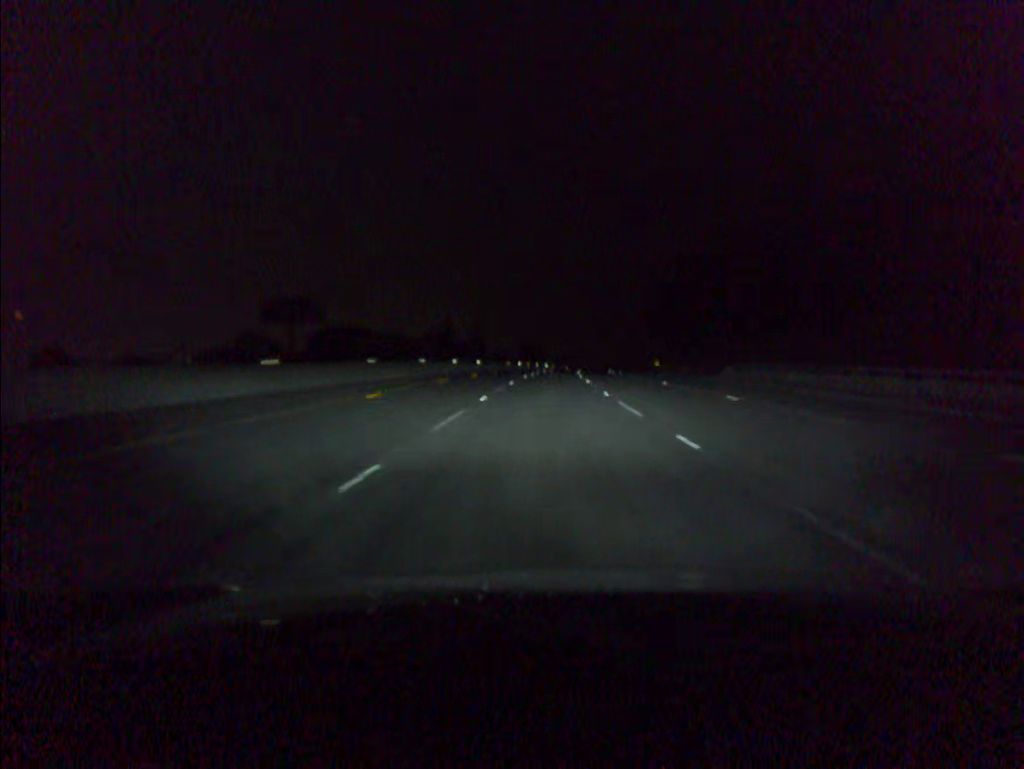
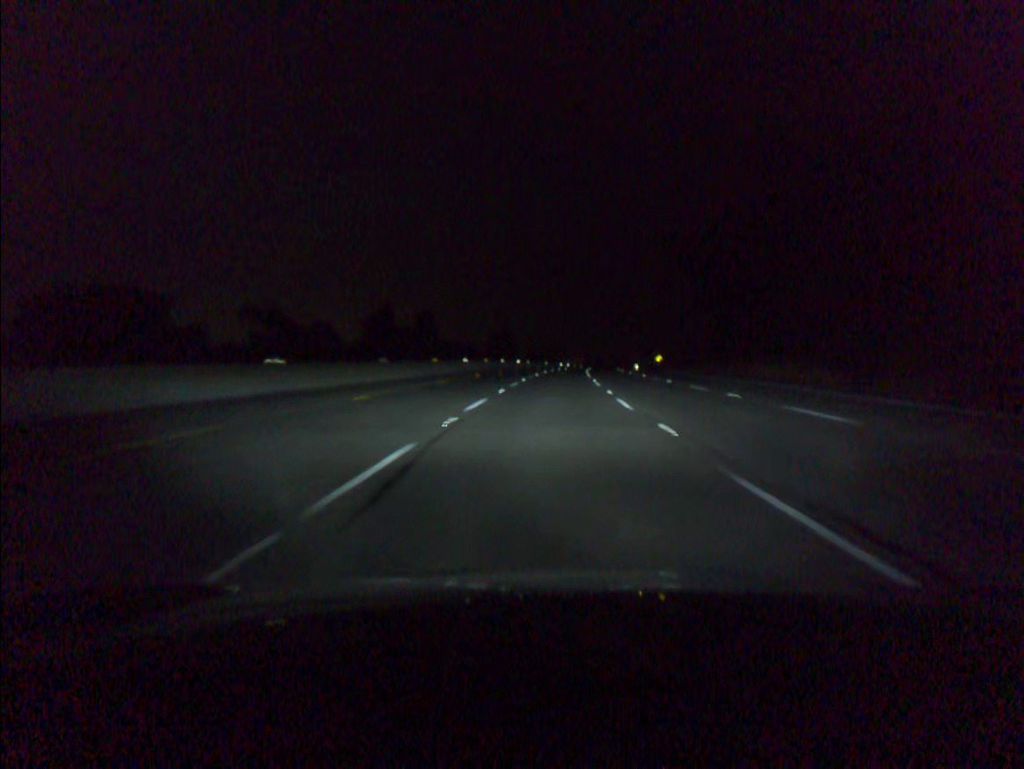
(+0.8, +58.4) m; +2°
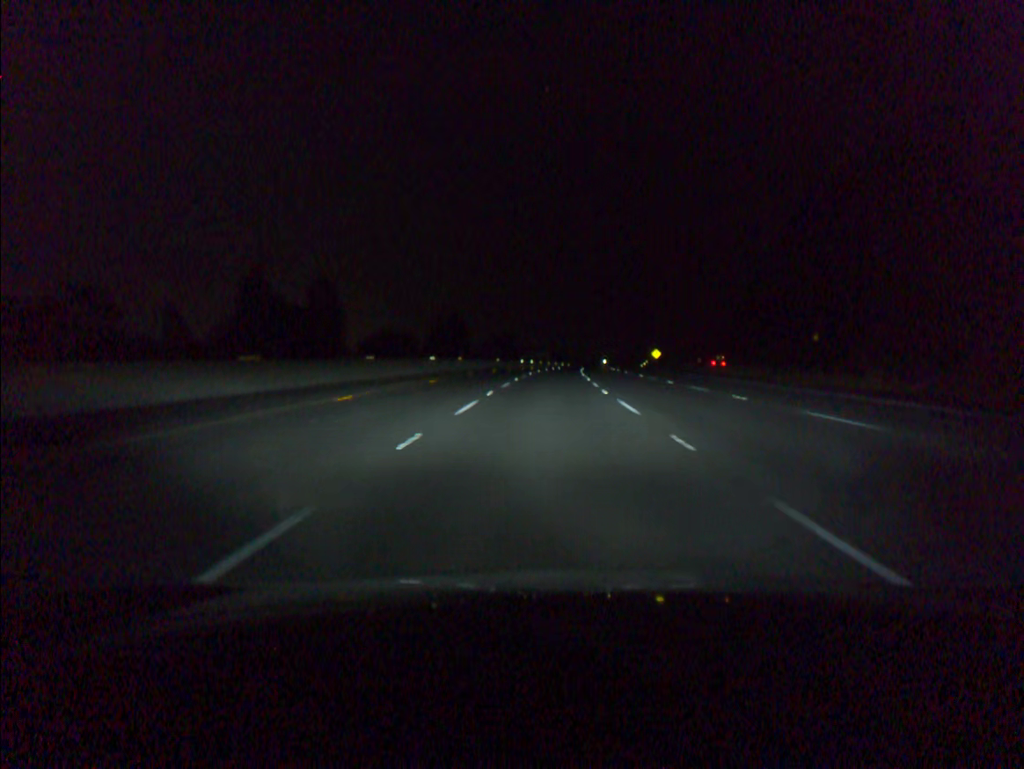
(+1.6, +58.8) m; +3°
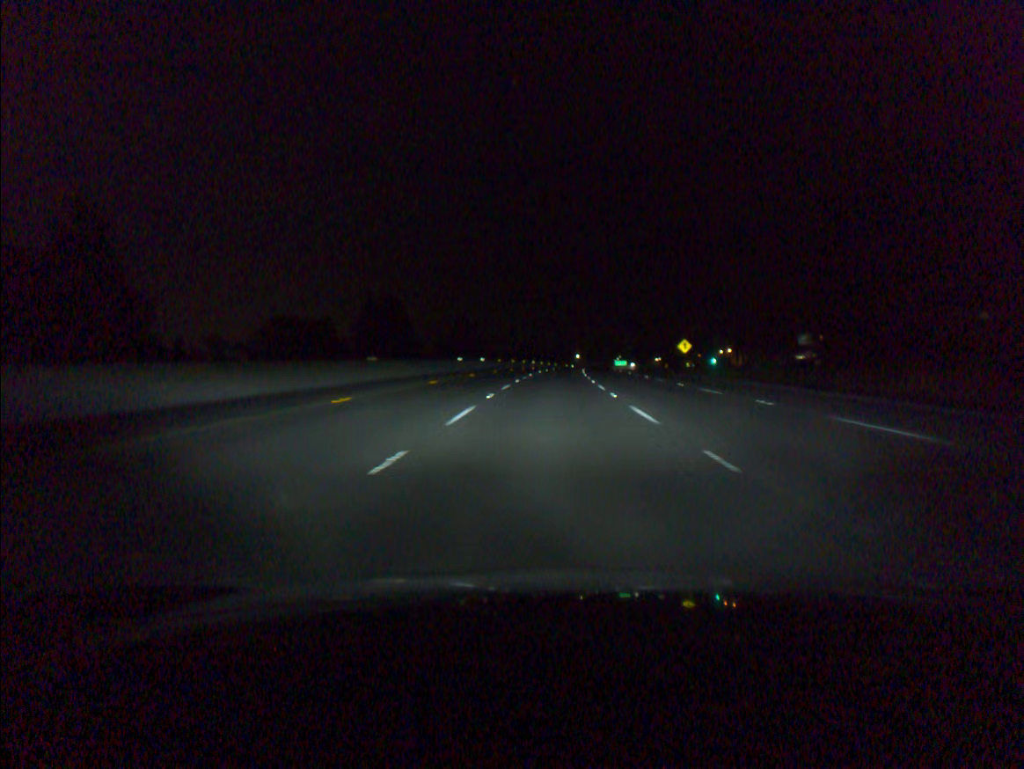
(+1.1, +59.0) m; +2°
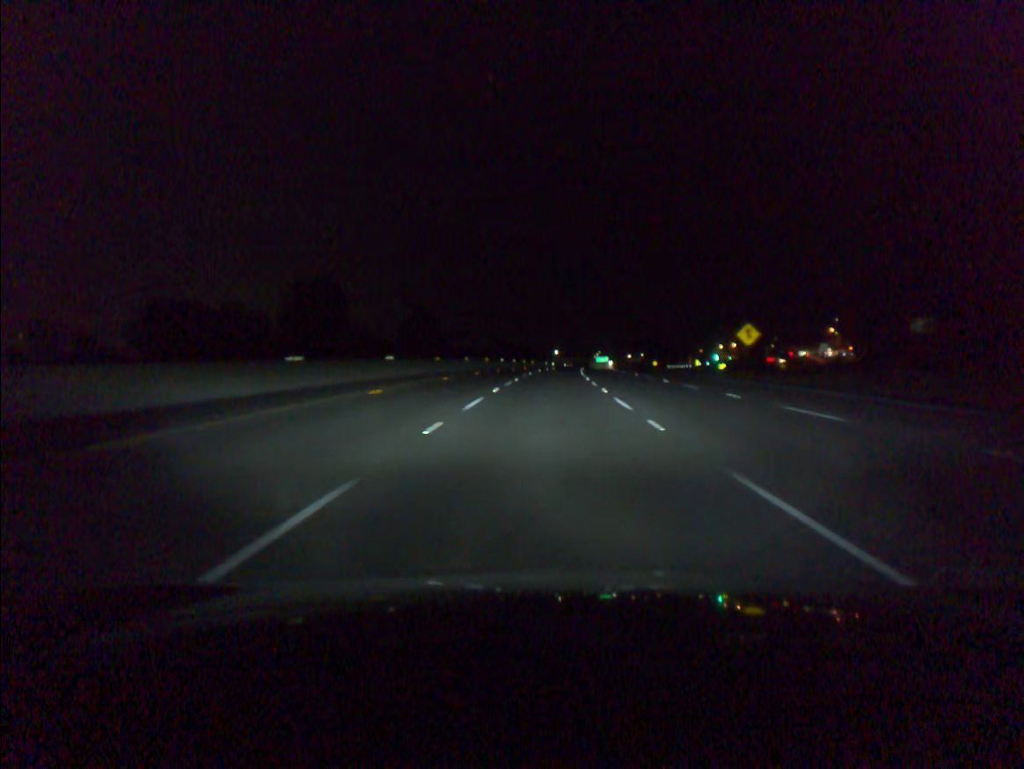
(+0.6, +39.5) m; +2°
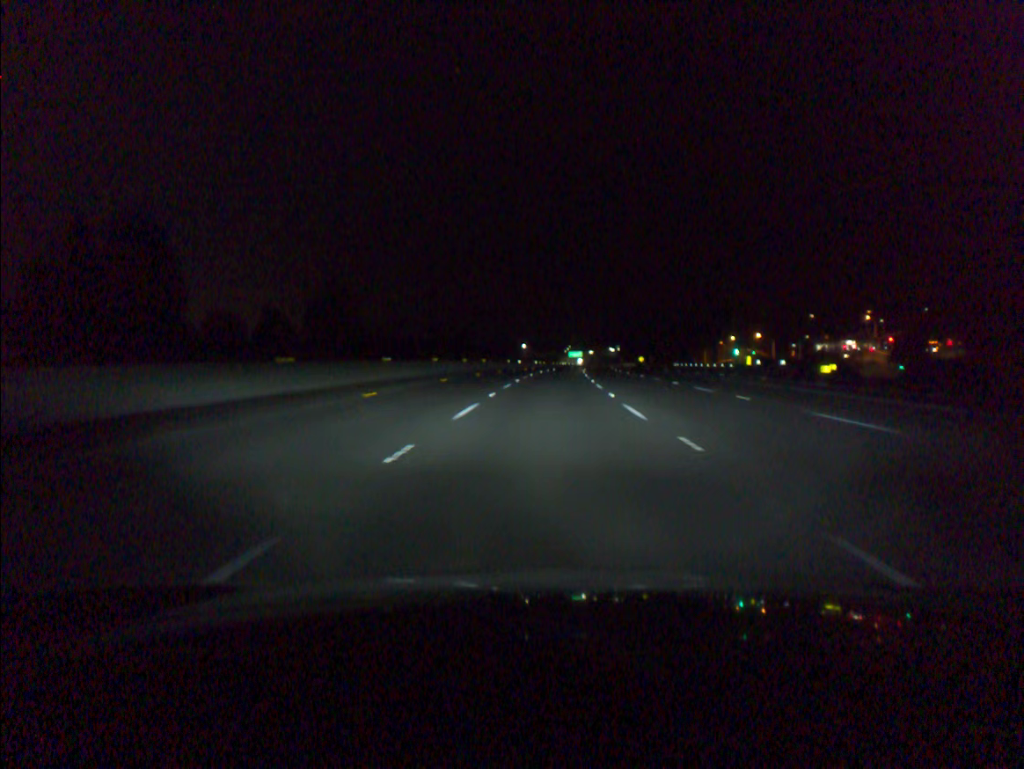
(+1.1, +59.3) m; +2°
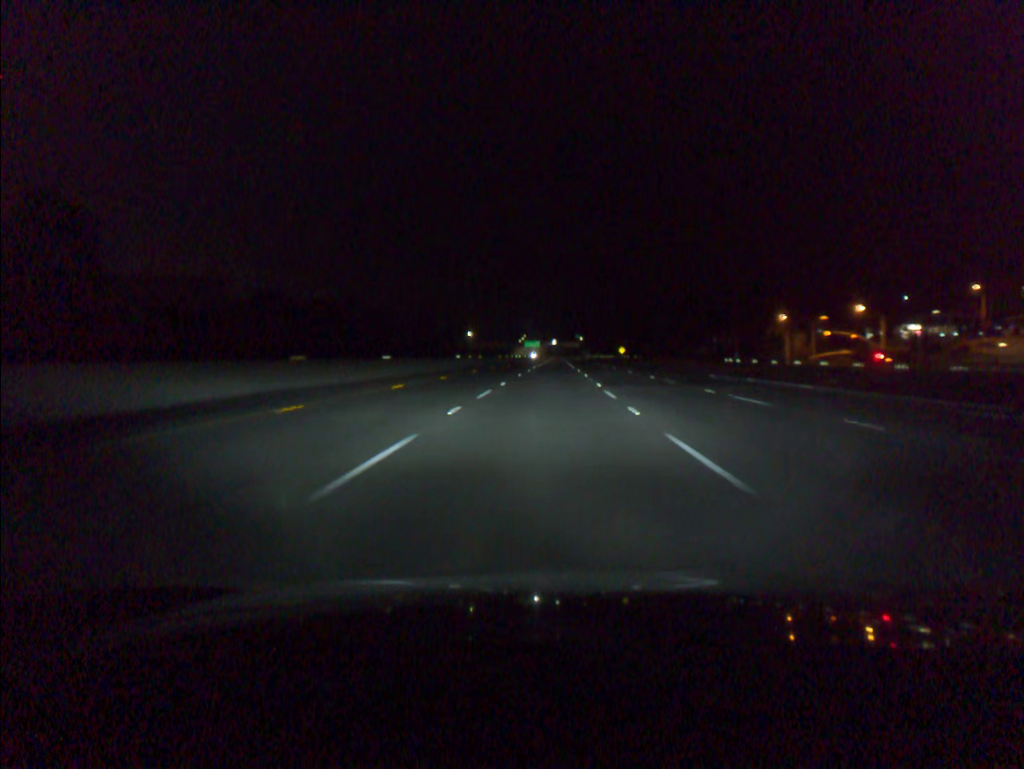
(+2.4, +79.2) m; +3°
